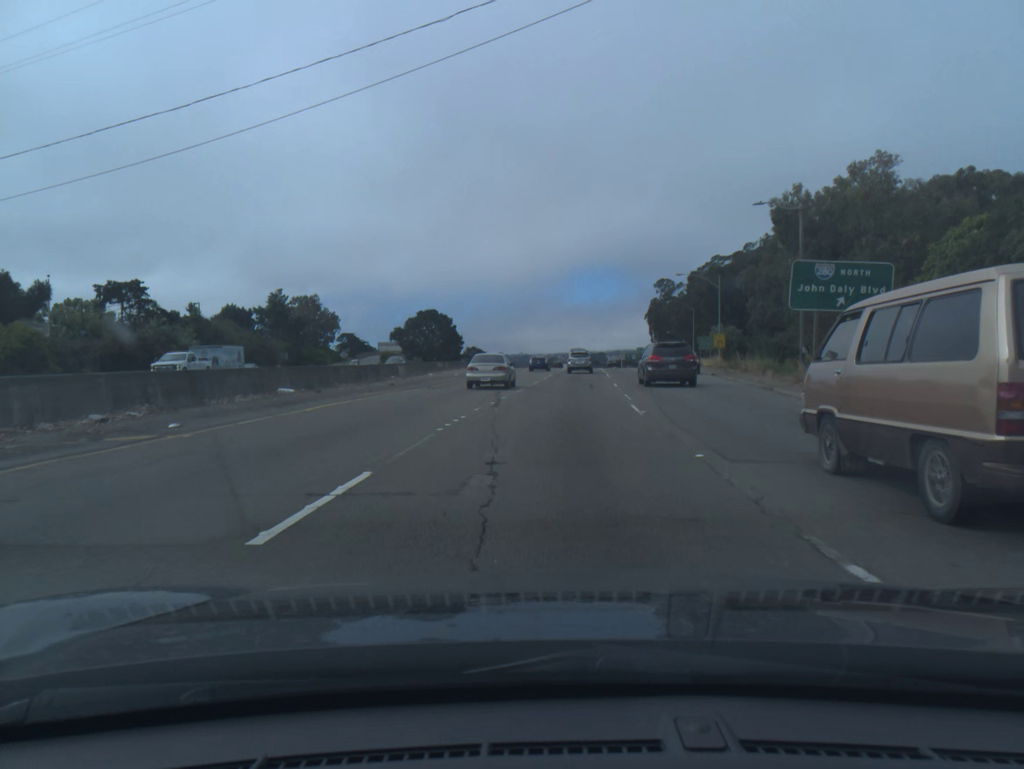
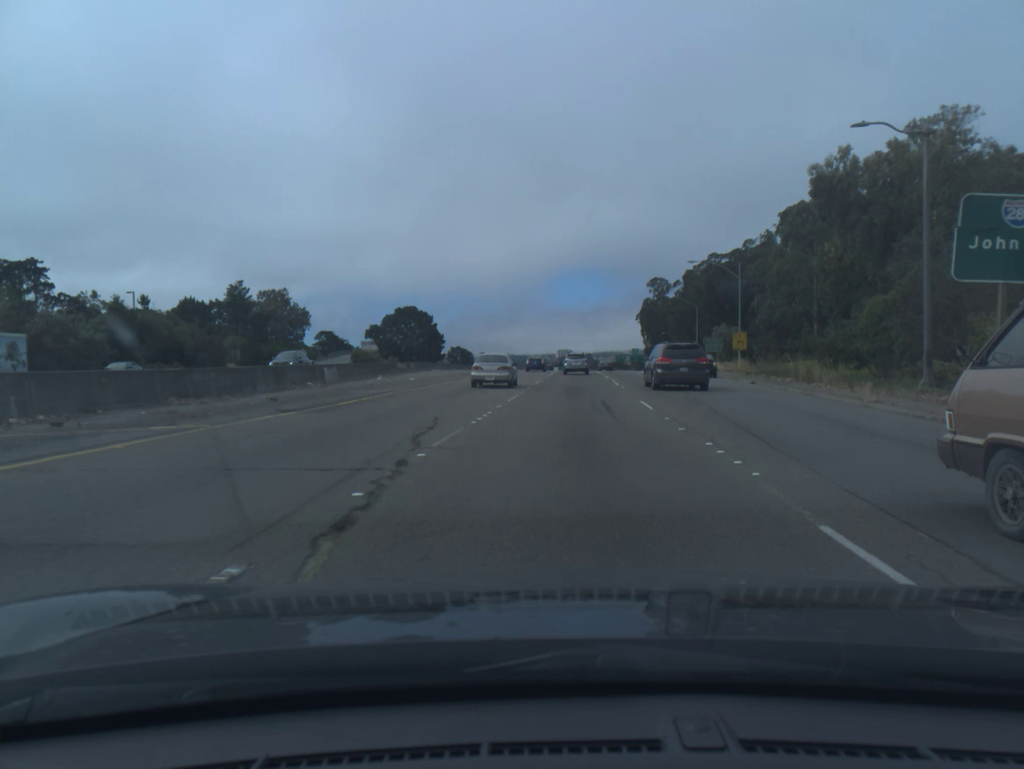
(+0.1, +13.8) m; +1°
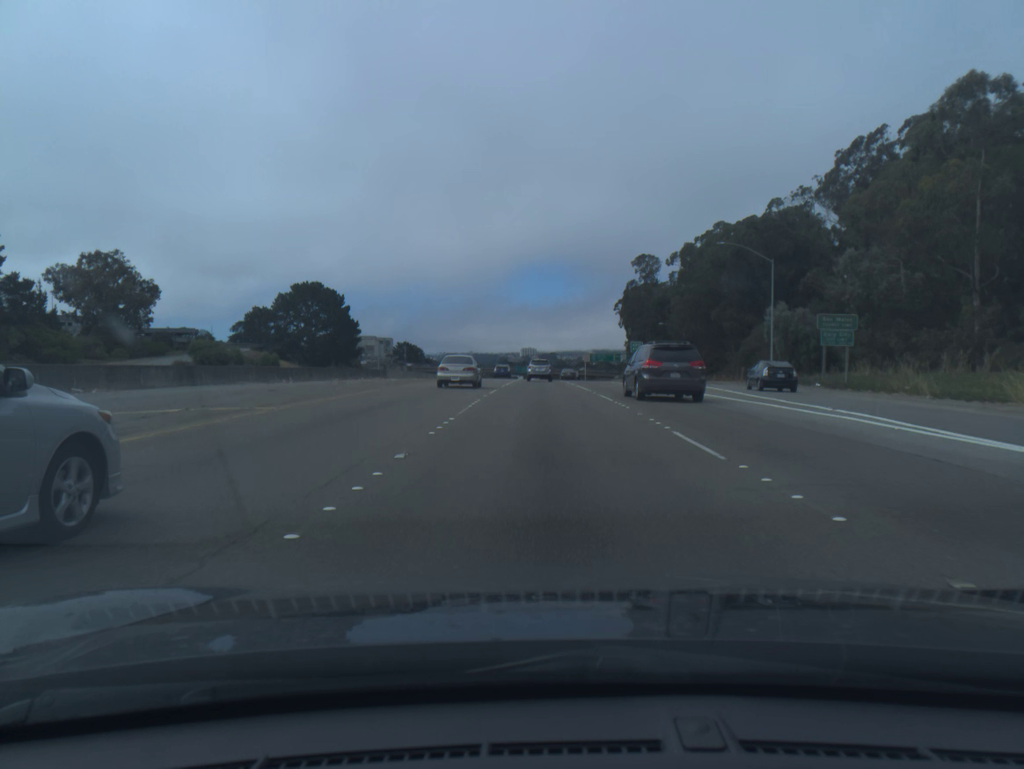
(+2.0, +55.3) m; +3°
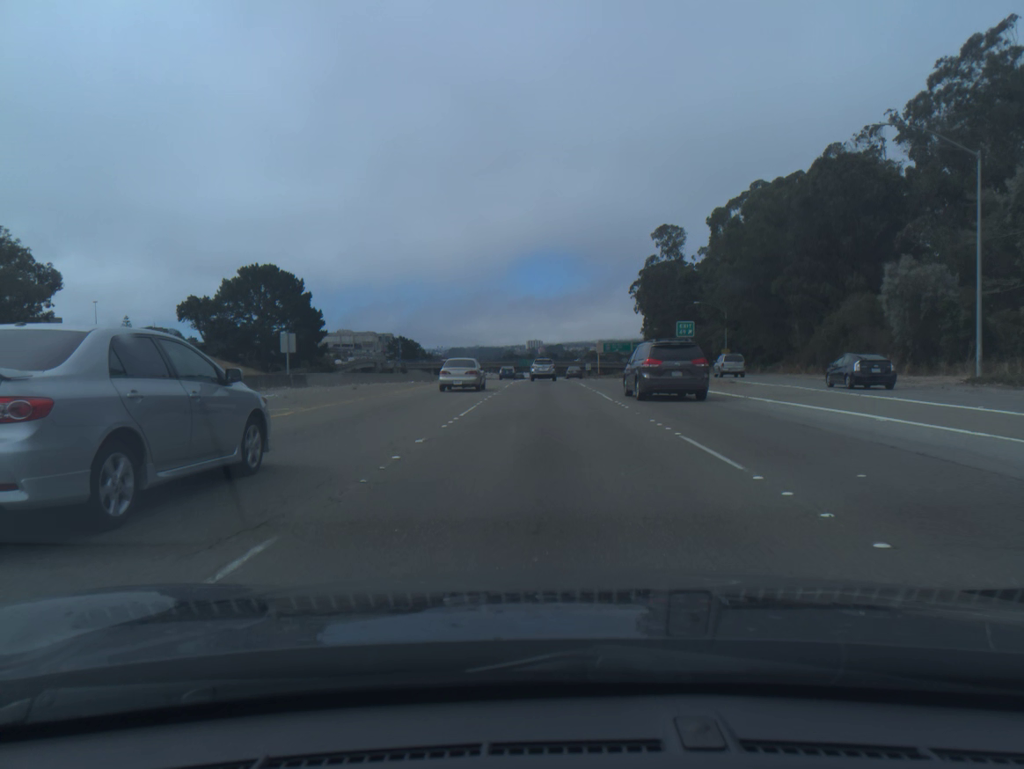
(-0.1, +28.0) m; 0°
